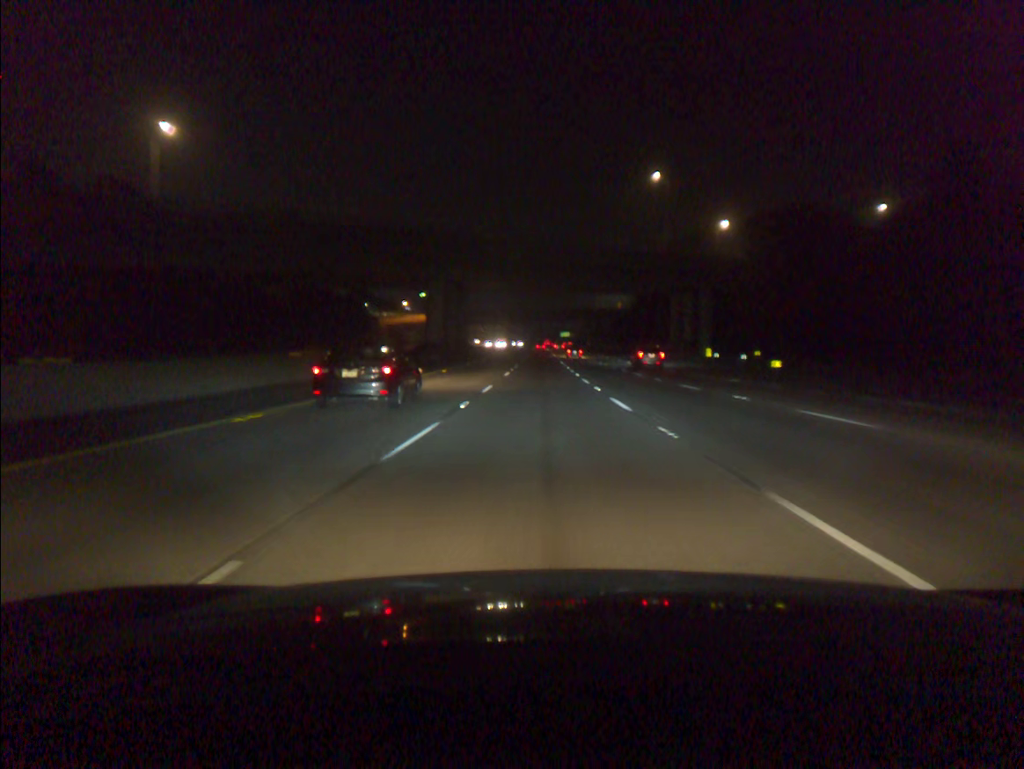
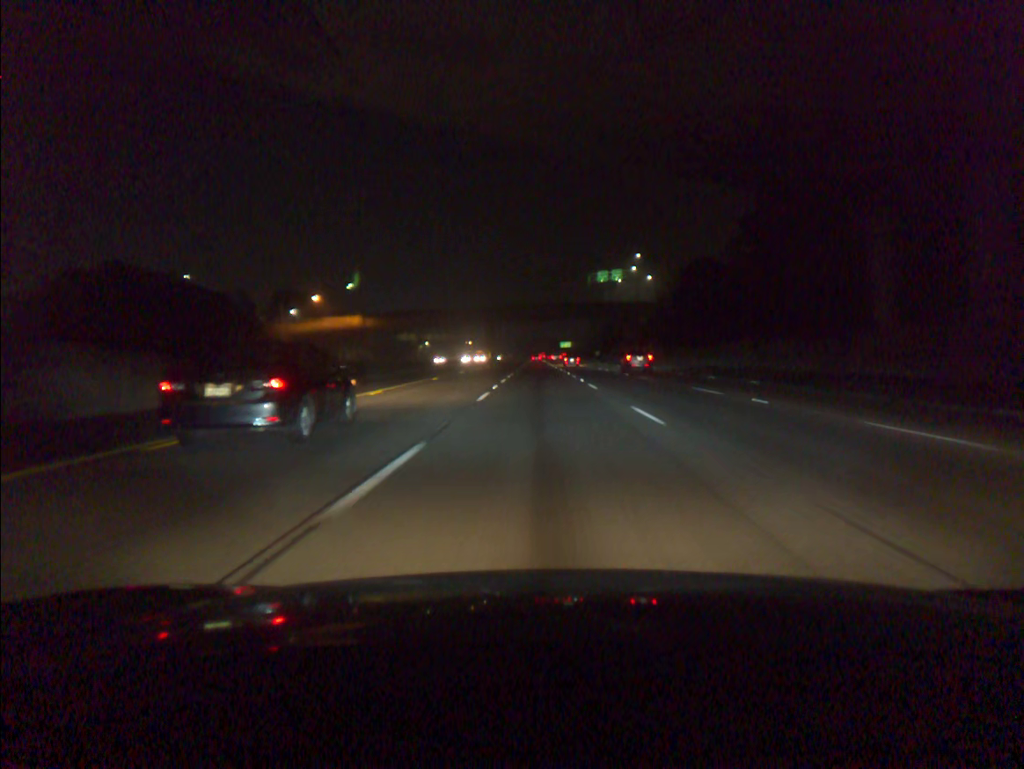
(-0.2, +76.1) m; 0°
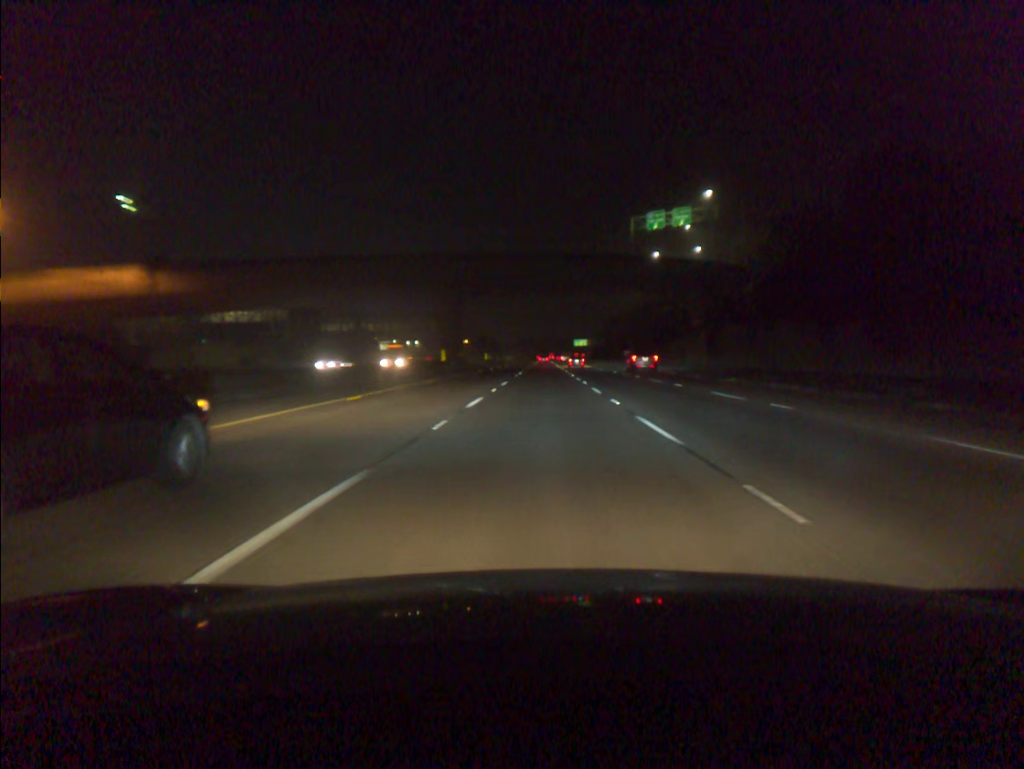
(-0.2, +75.6) m; -1°
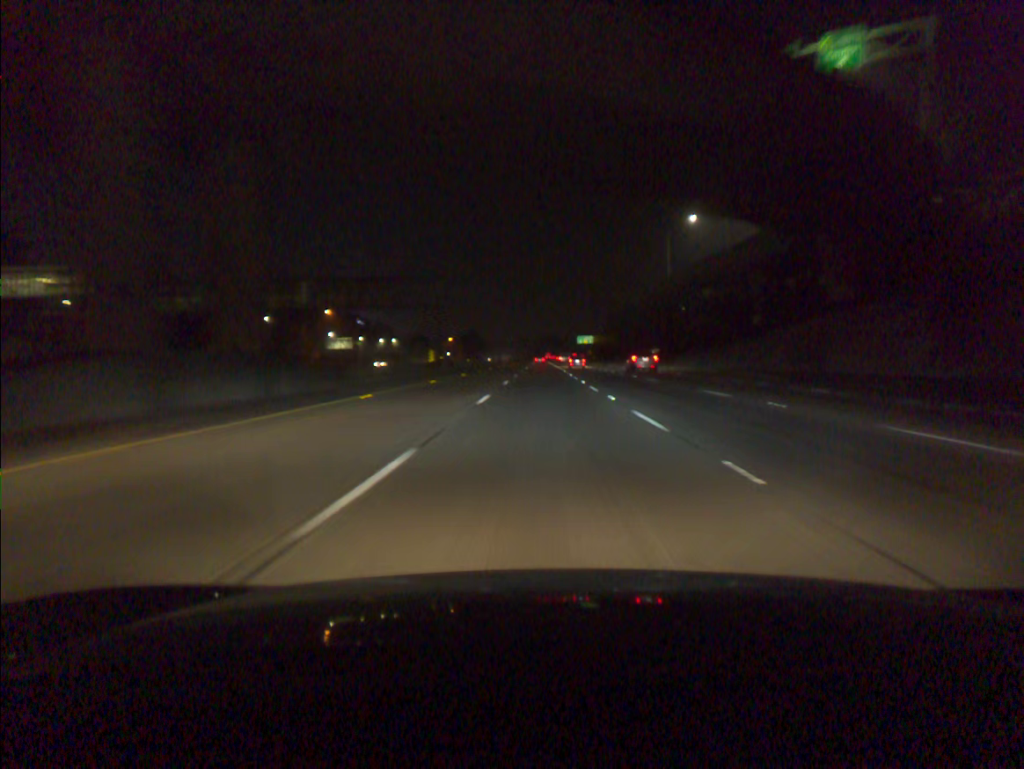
(0.0, +56.9) m; 0°
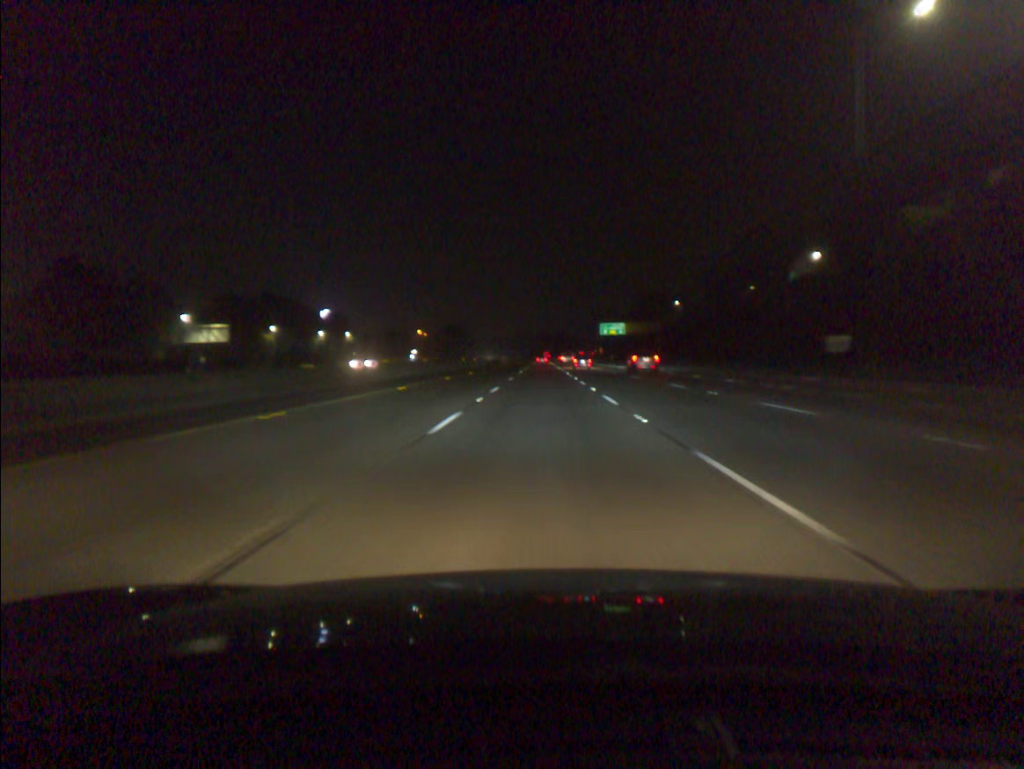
(0.0, +95.1) m; 0°
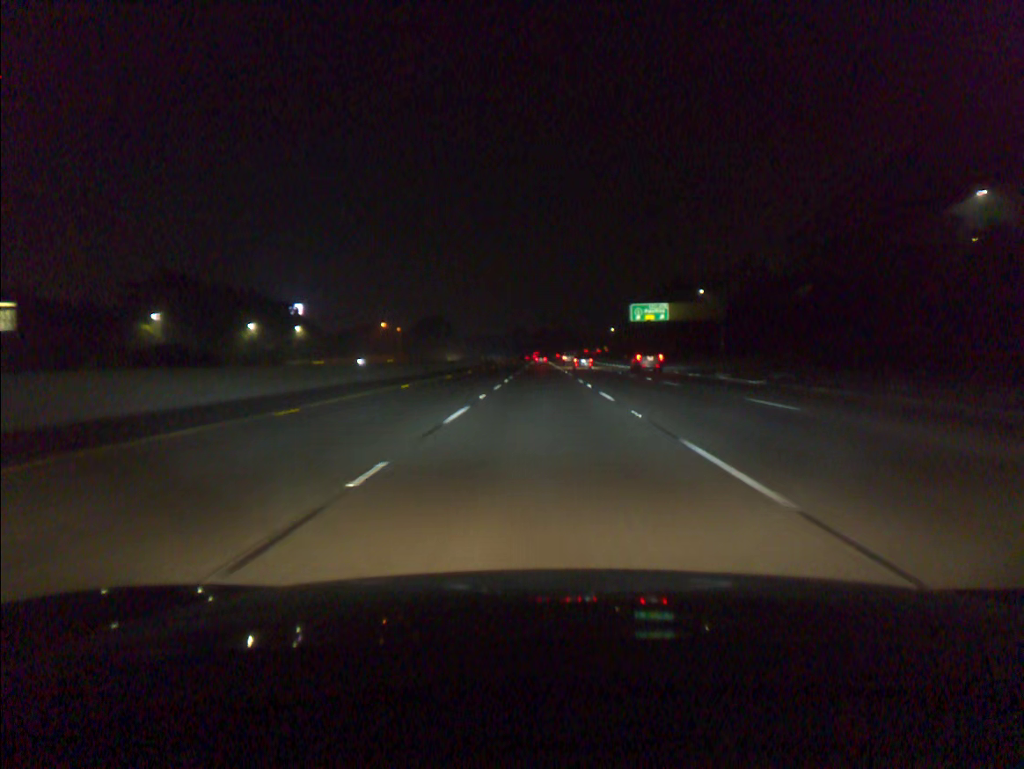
(0.0, +57.2) m; 0°
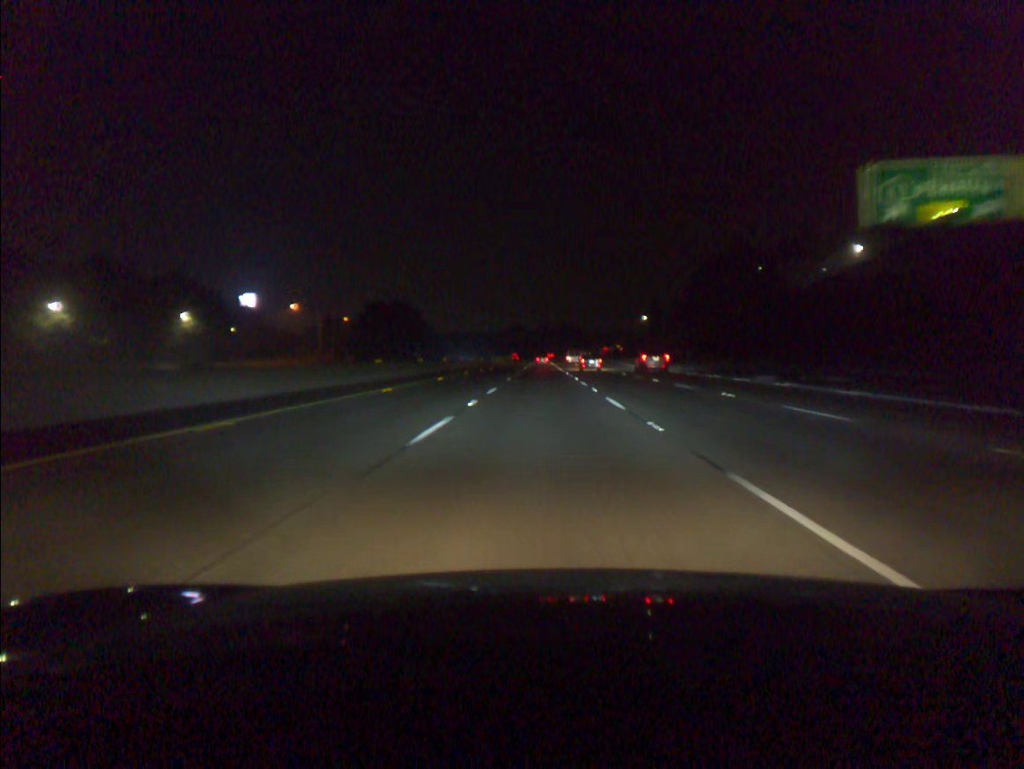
(+0.1, +76.2) m; 0°
